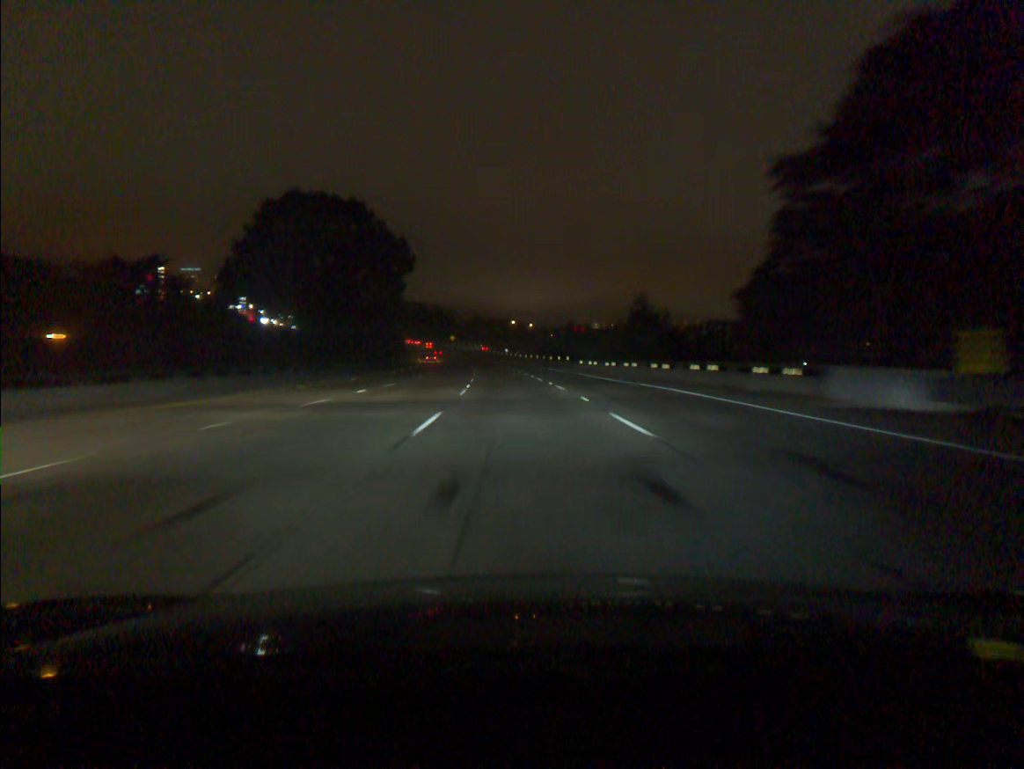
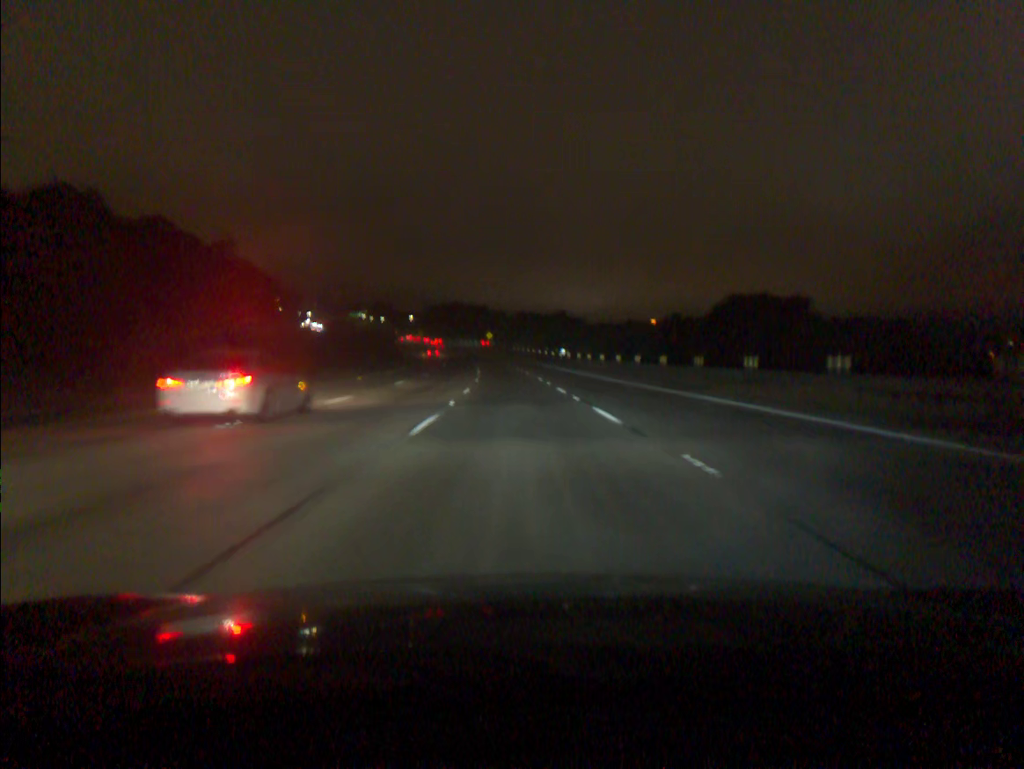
(-2.4, +74.0) m; -4°
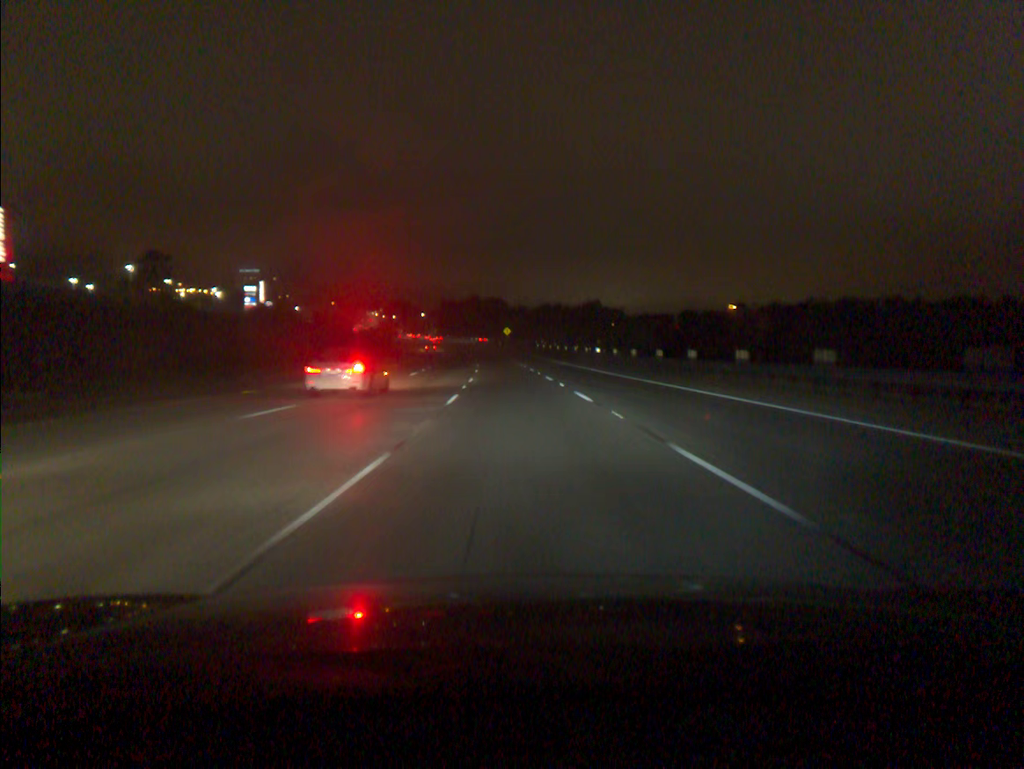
(-0.5, +36.9) m; -2°
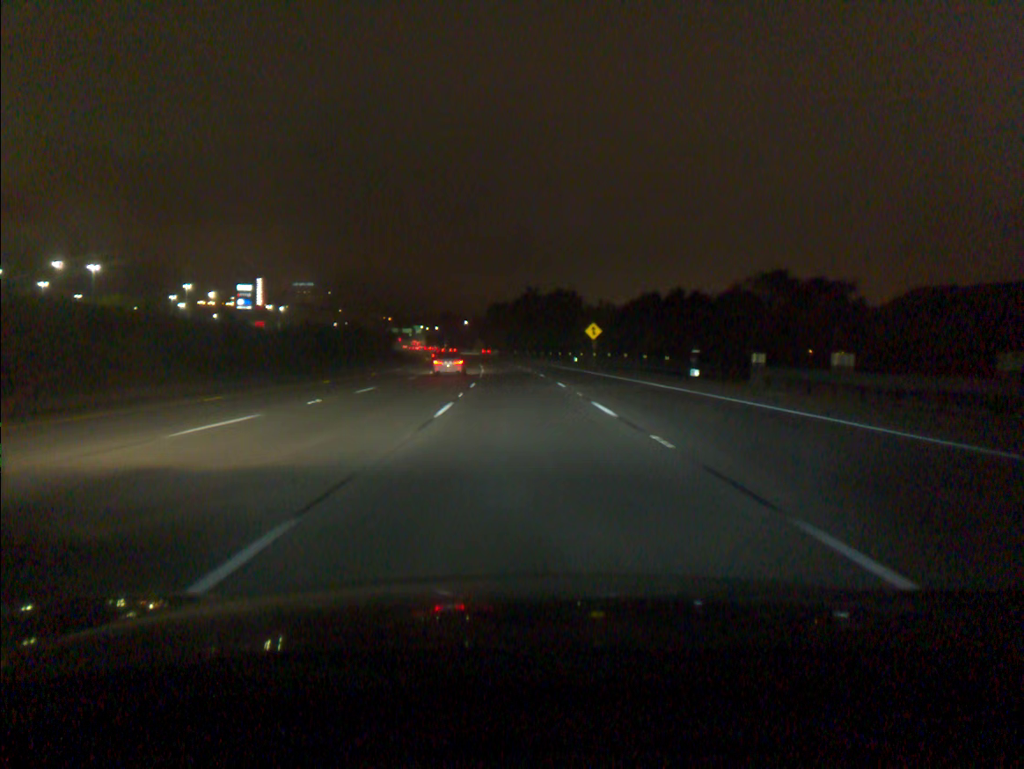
(-3.3, +91.6) m; -5°
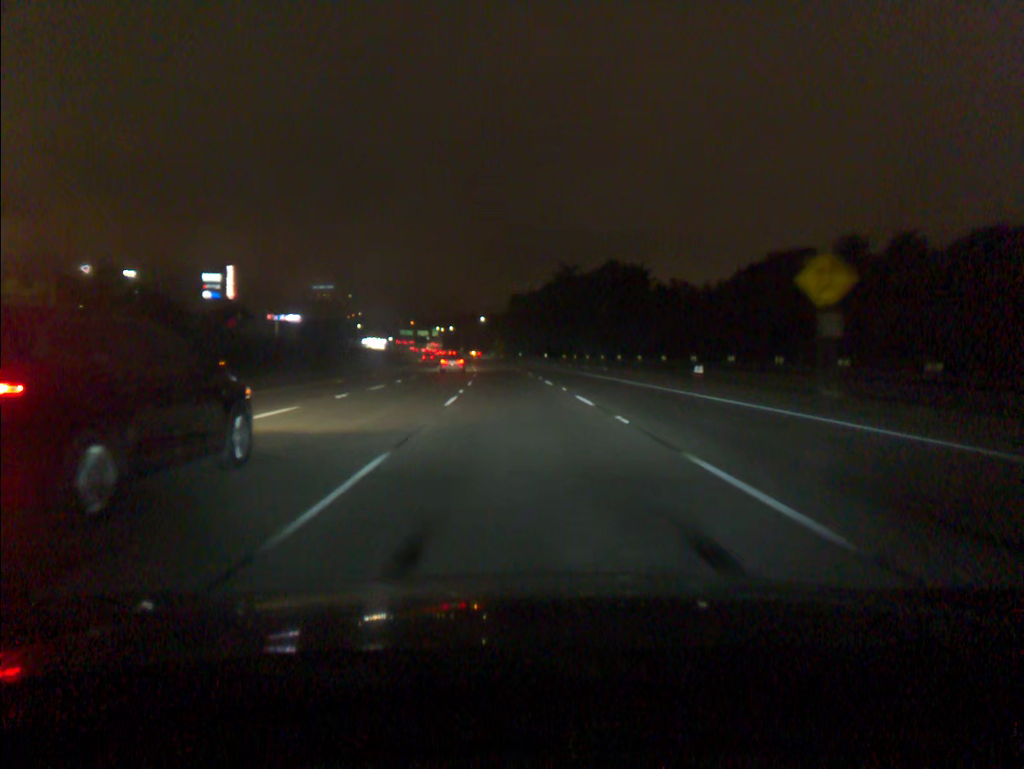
(-1.0, +54.5) m; -2°
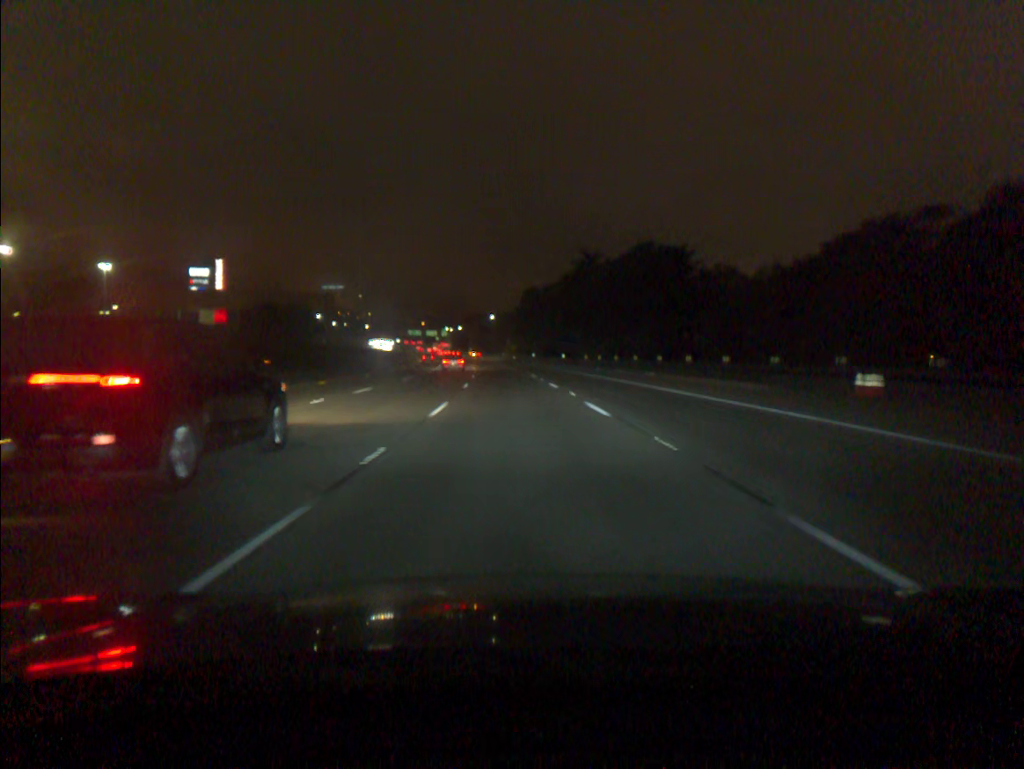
(-0.1, +18.2) m; -1°
